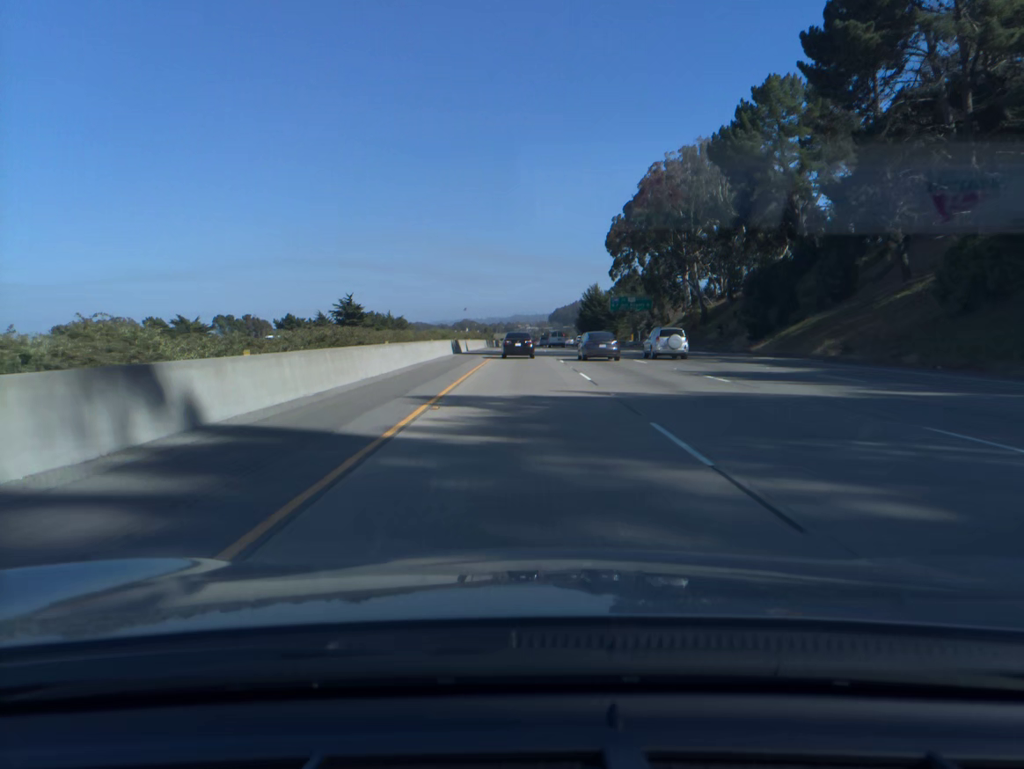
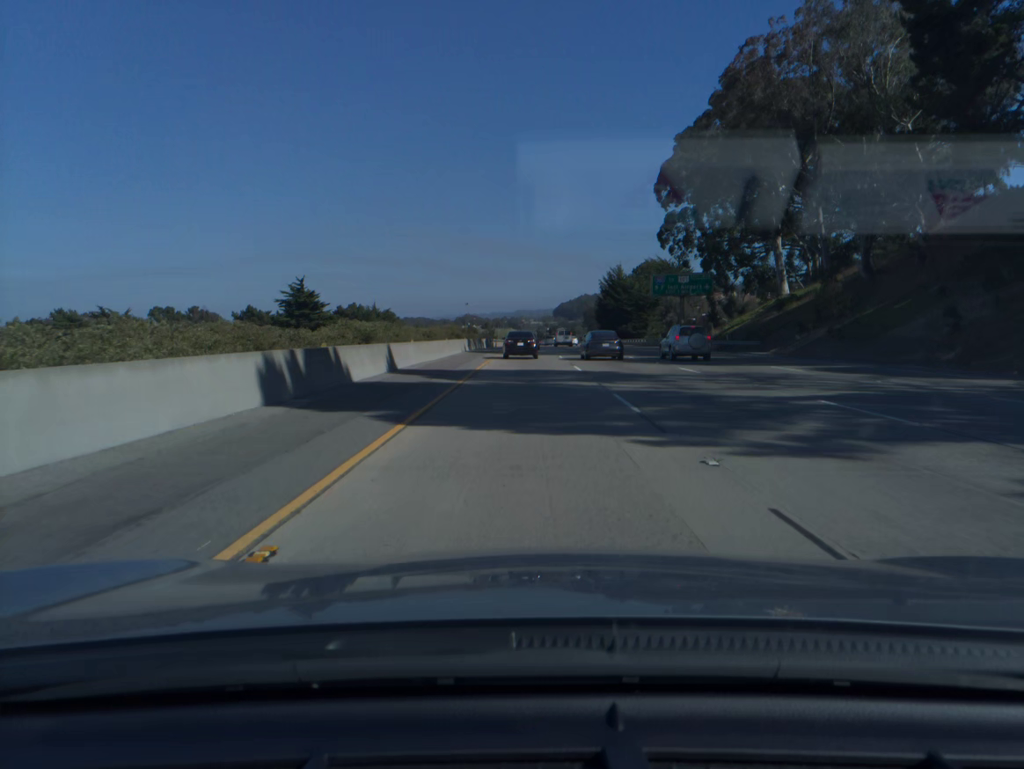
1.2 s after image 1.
(-0.1, +38.6) m; 0°
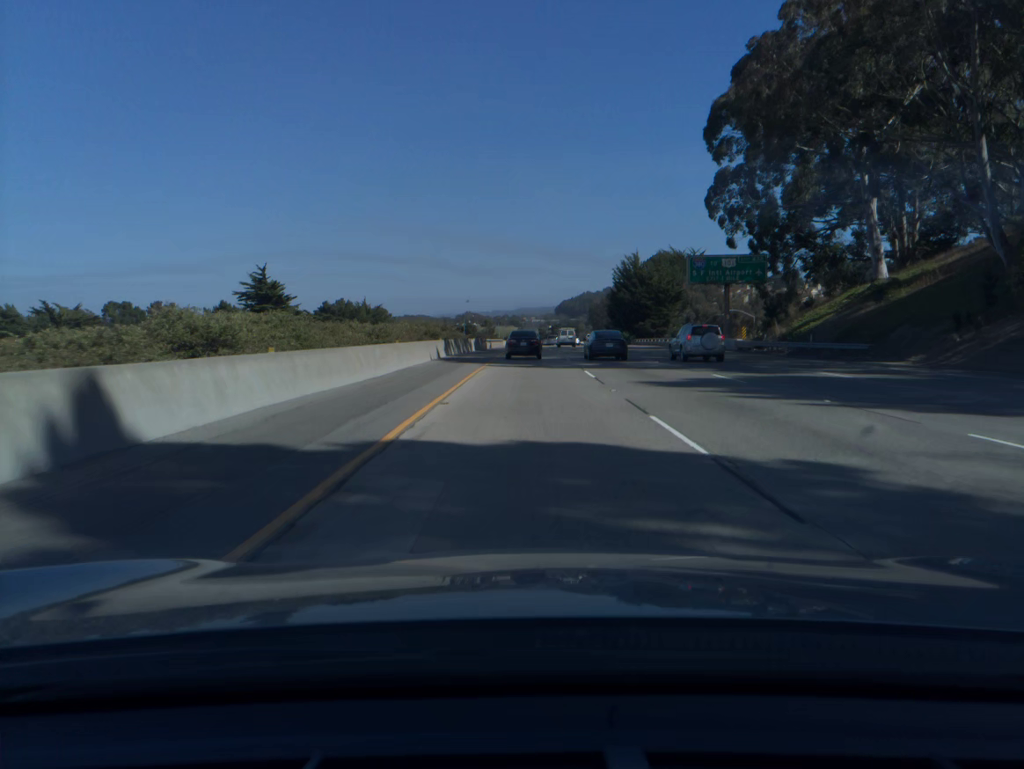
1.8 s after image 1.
(0.0, +19.1) m; 0°
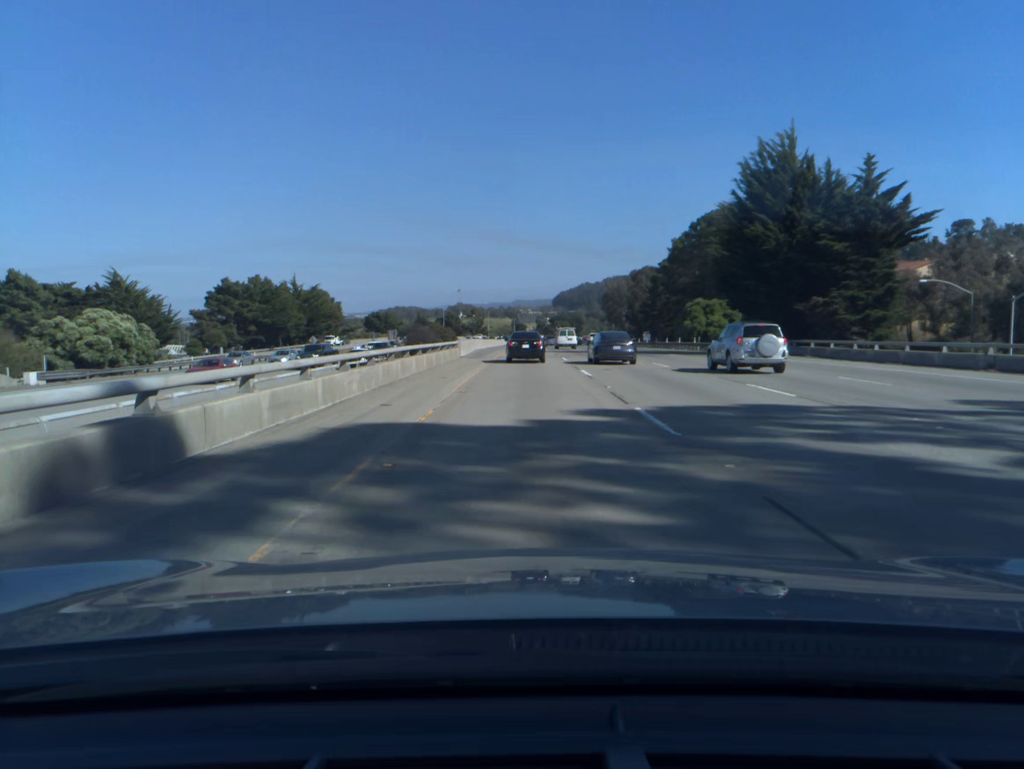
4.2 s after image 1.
(+0.1, +75.1) m; 0°
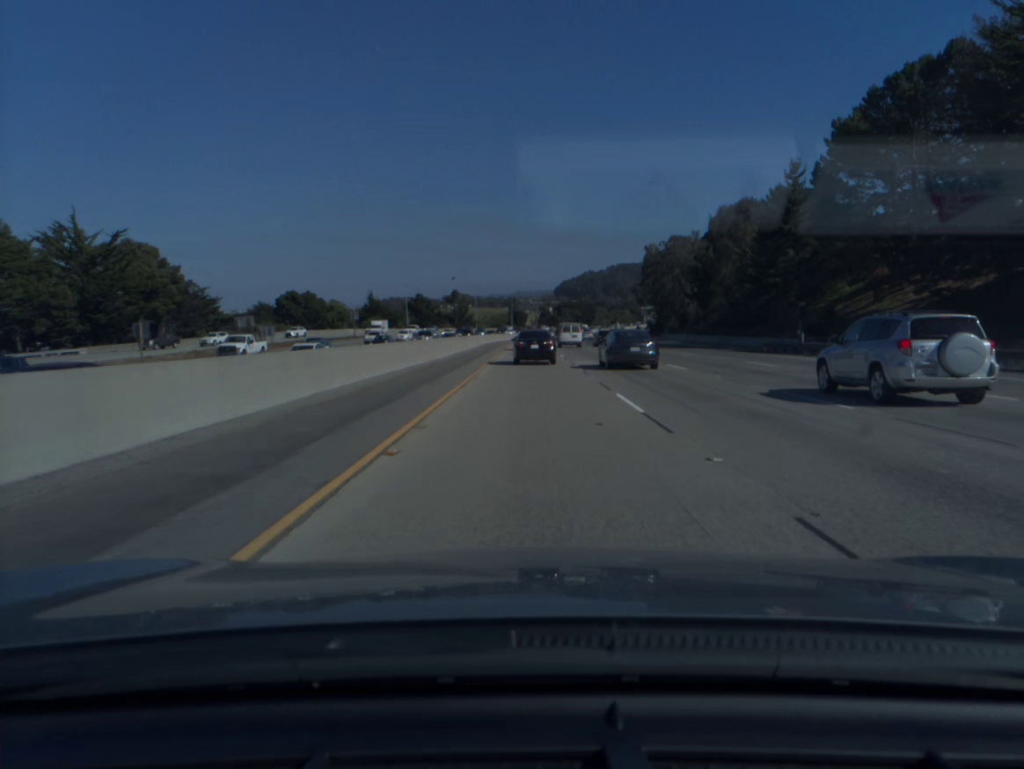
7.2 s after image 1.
(+0.1, +91.8) m; 0°
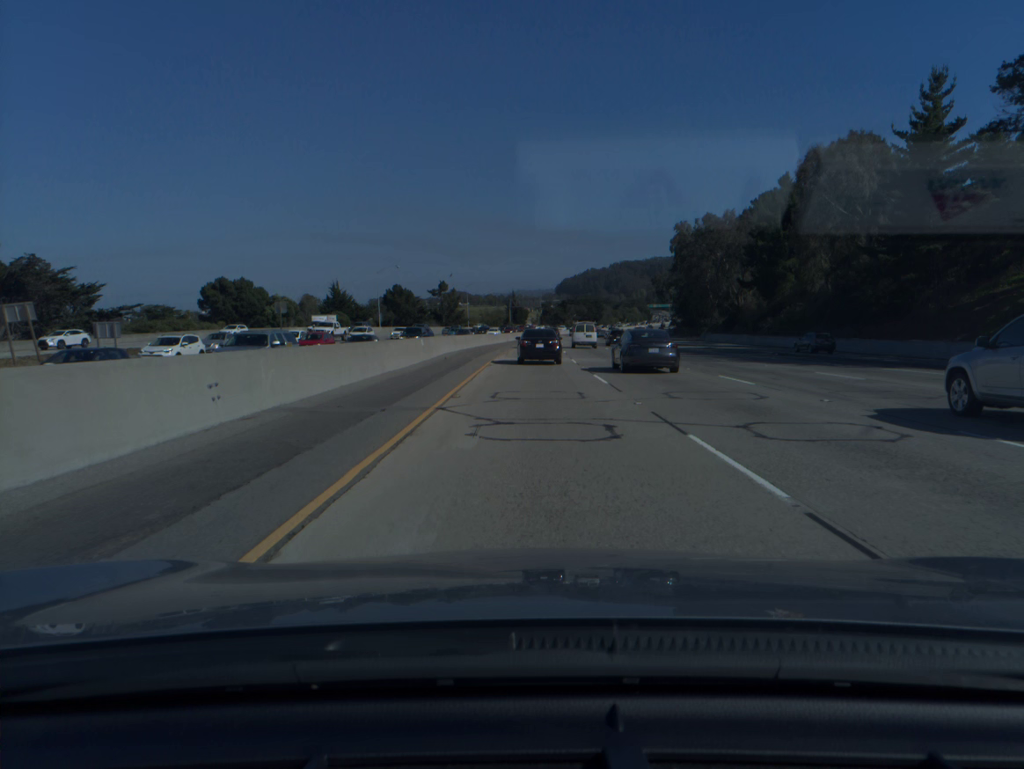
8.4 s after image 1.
(0.0, +36.4) m; 0°
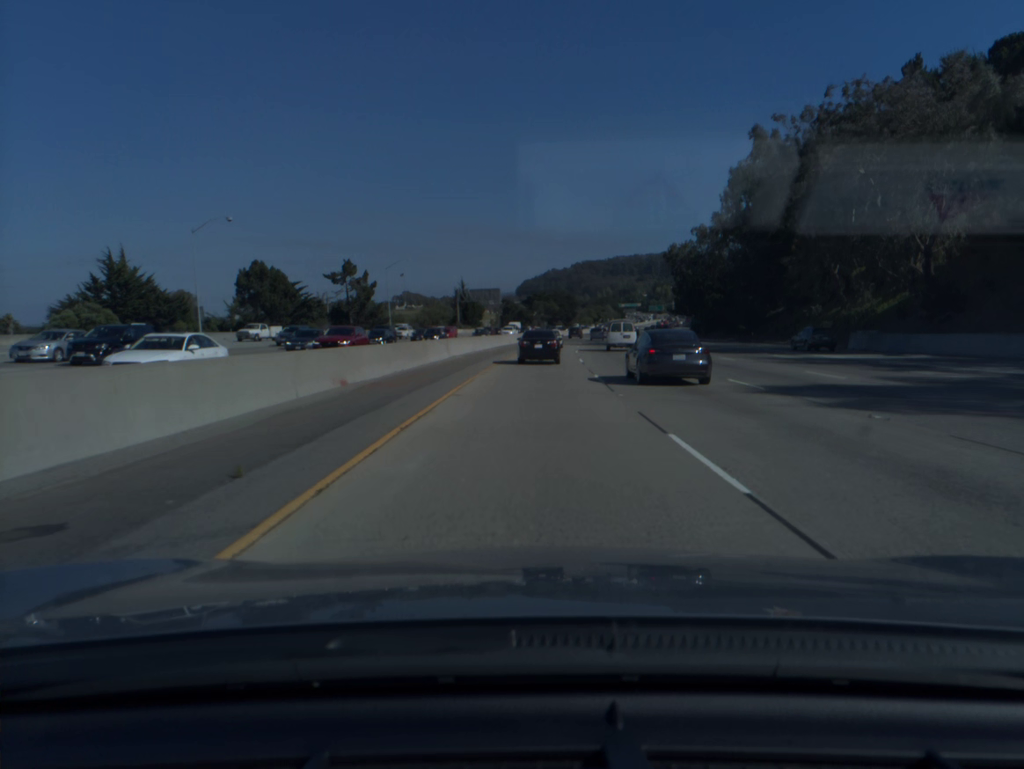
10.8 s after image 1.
(+1.3, +72.5) m; +3°
